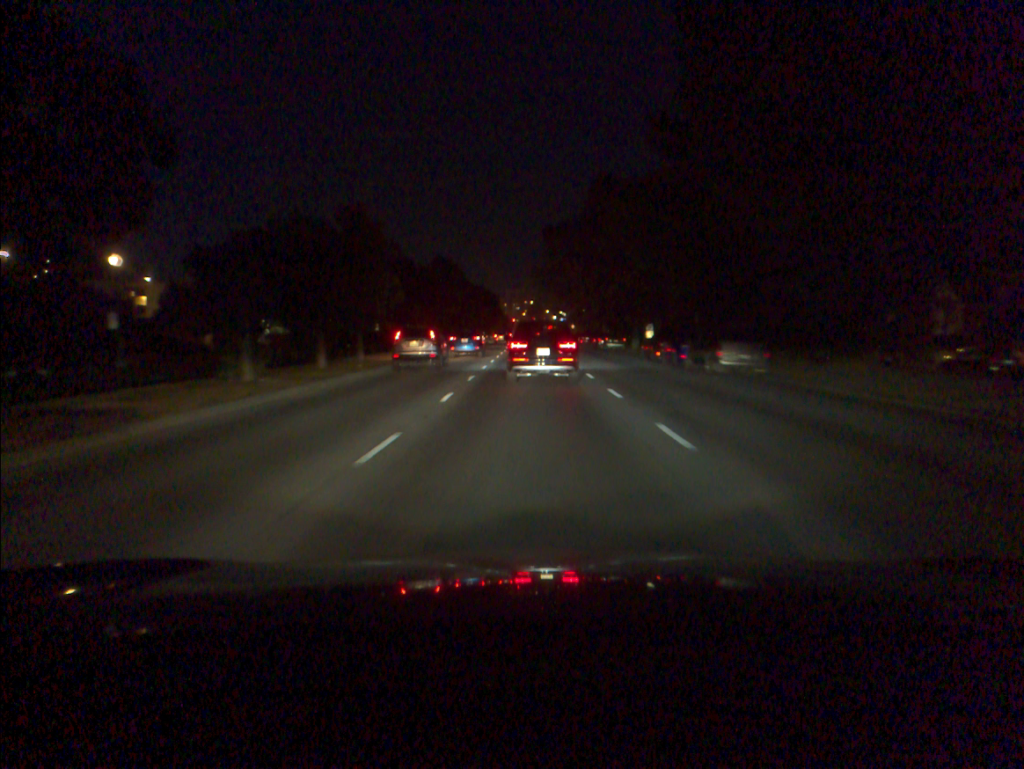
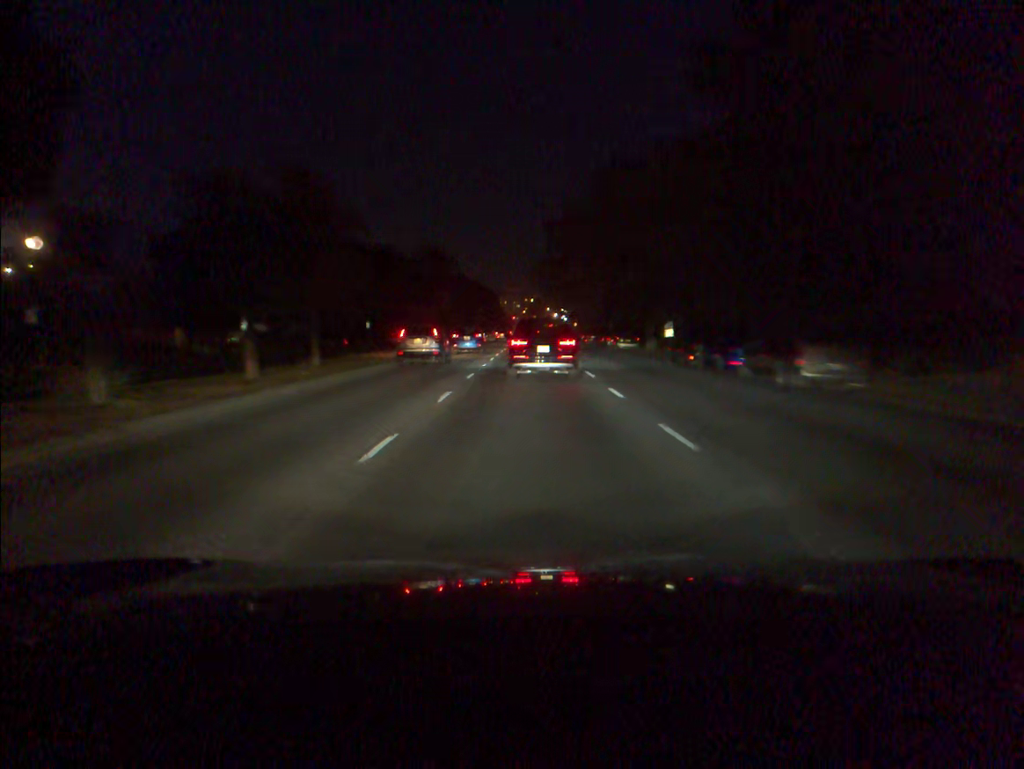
(0.0, +7.7) m; 0°
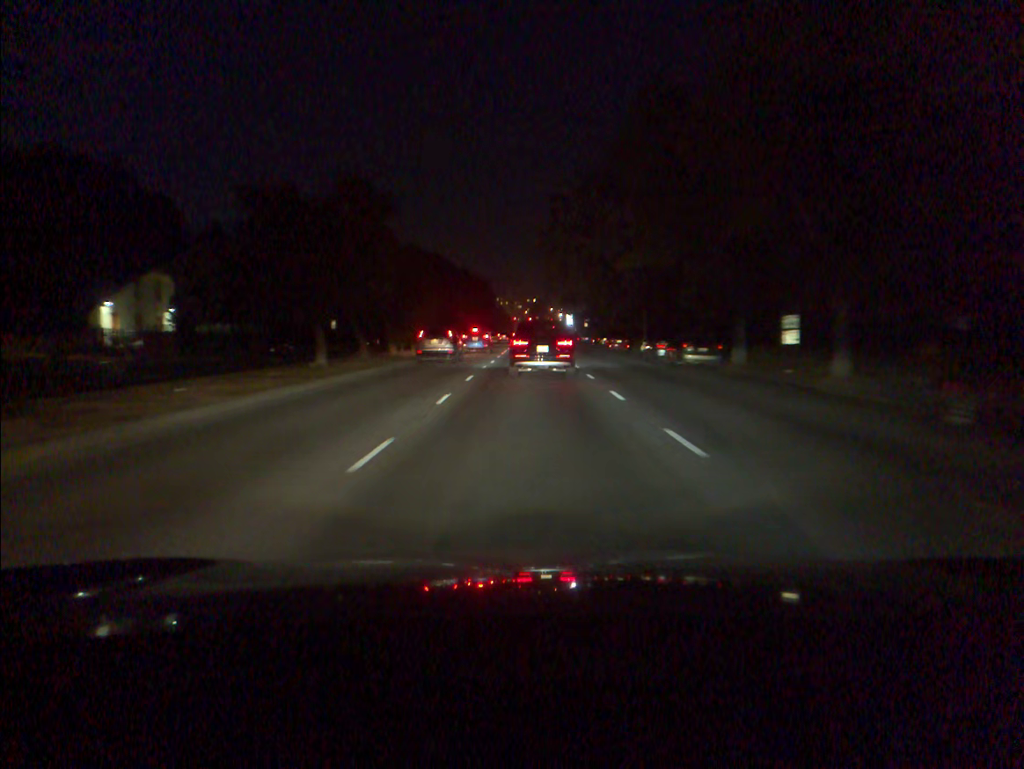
(+0.1, +22.2) m; 0°
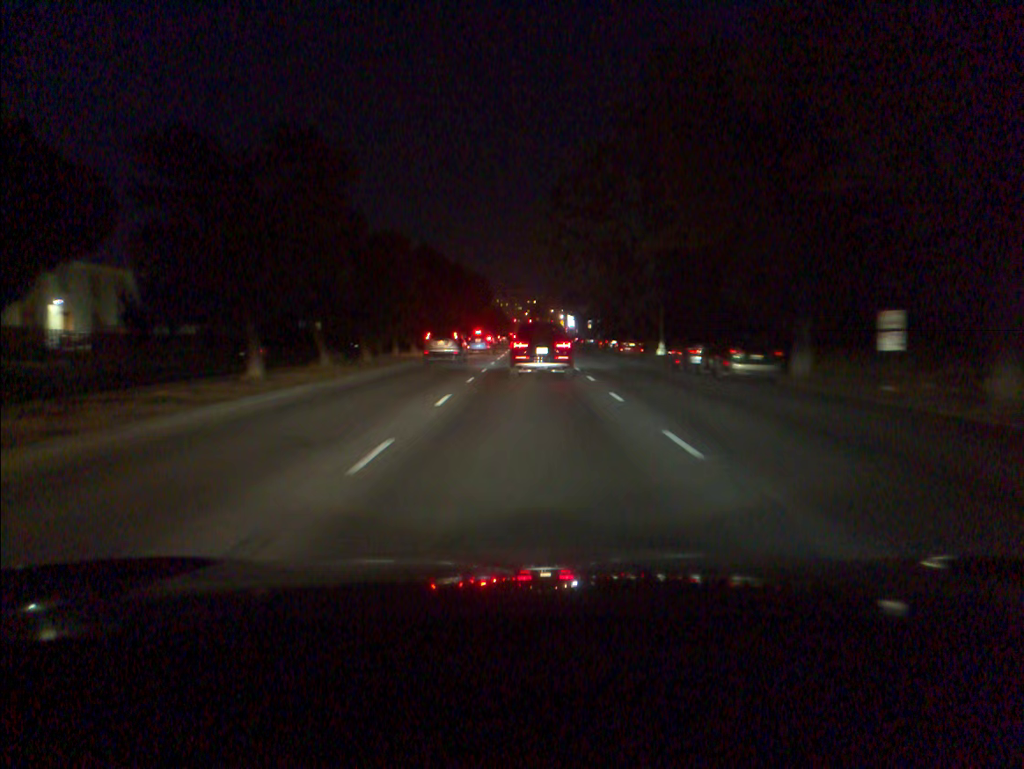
(0.0, +7.3) m; 0°
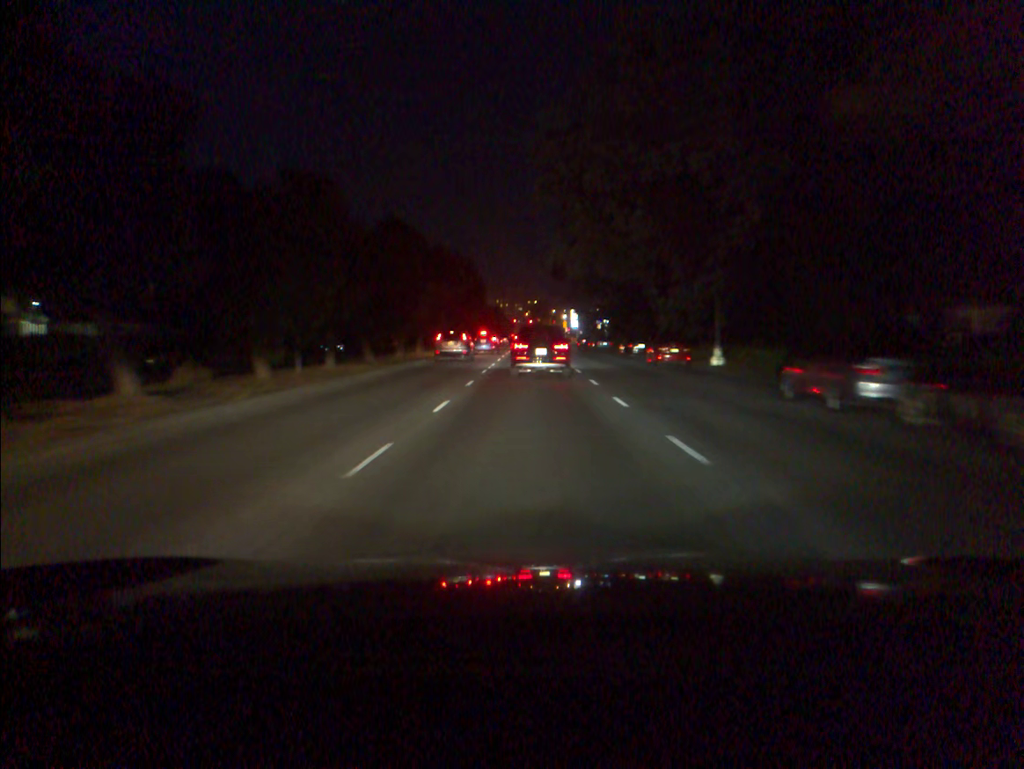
(0.0, +14.8) m; 0°
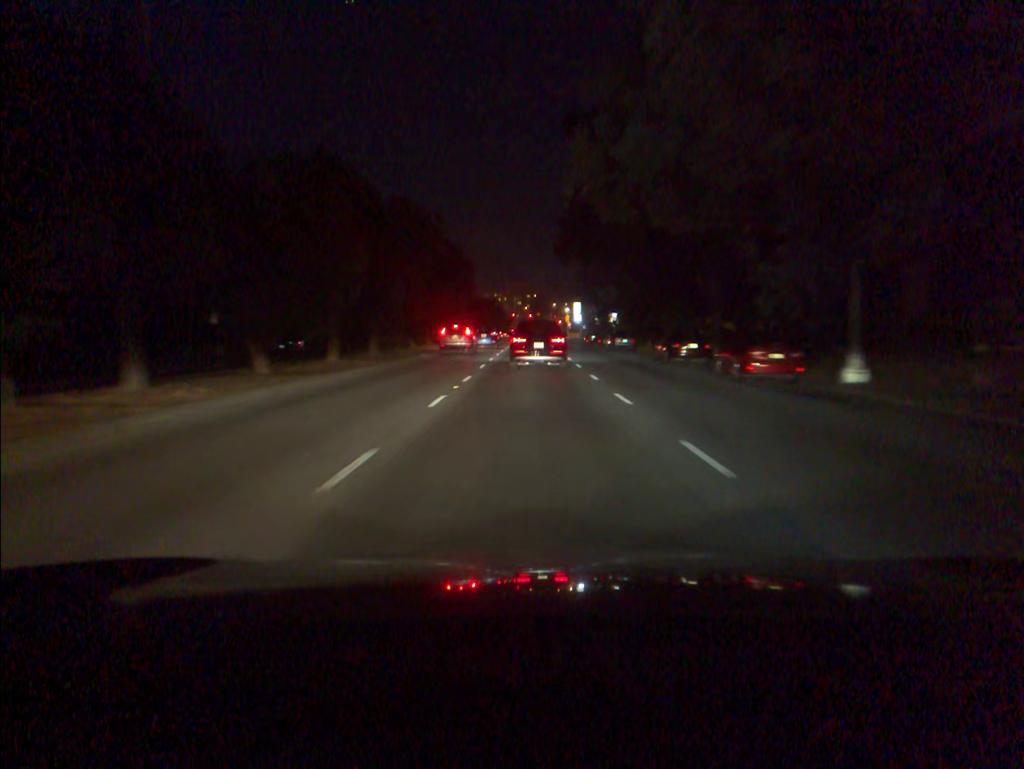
(0.0, +15.0) m; 0°
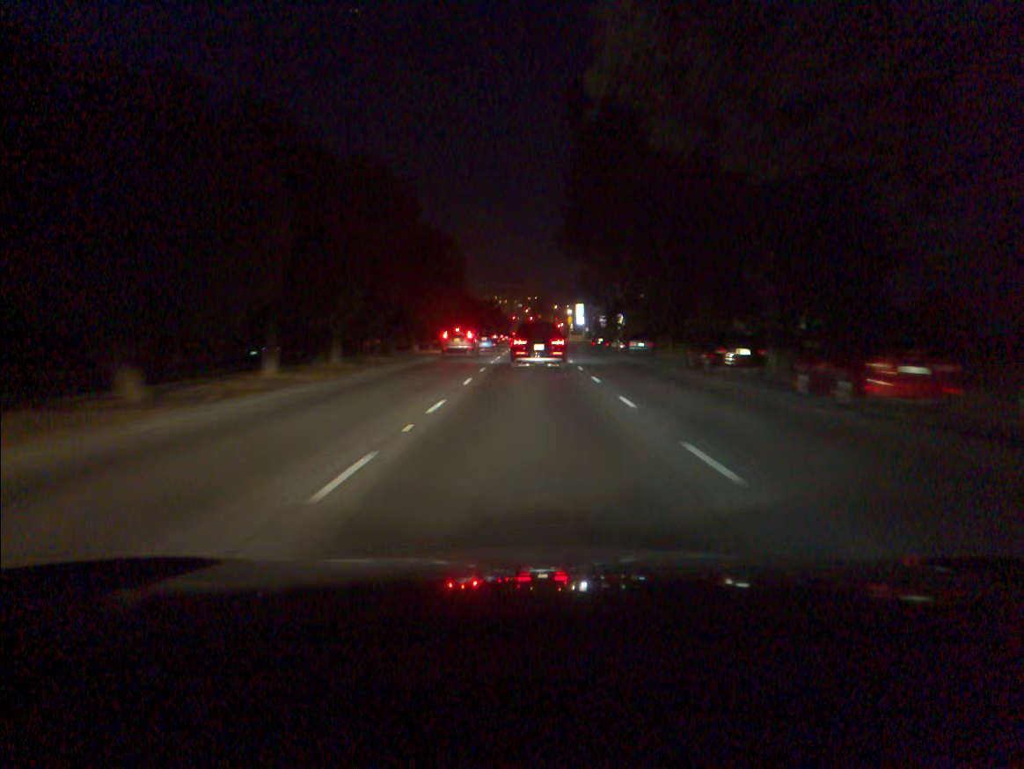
(0.0, +7.6) m; 0°
